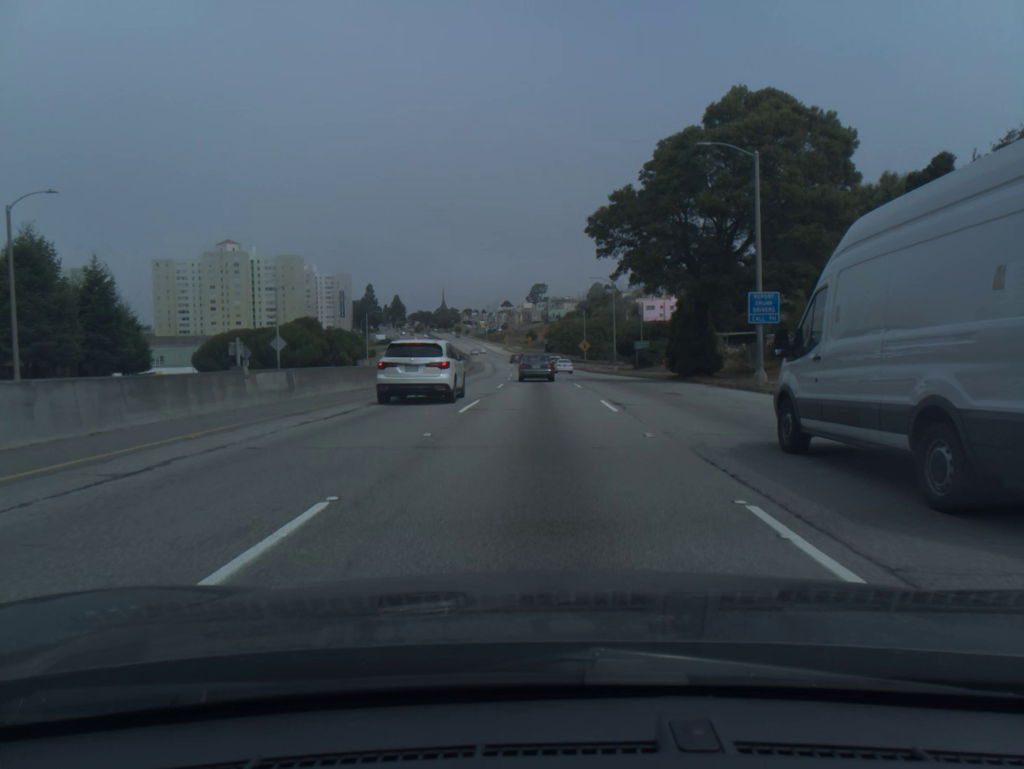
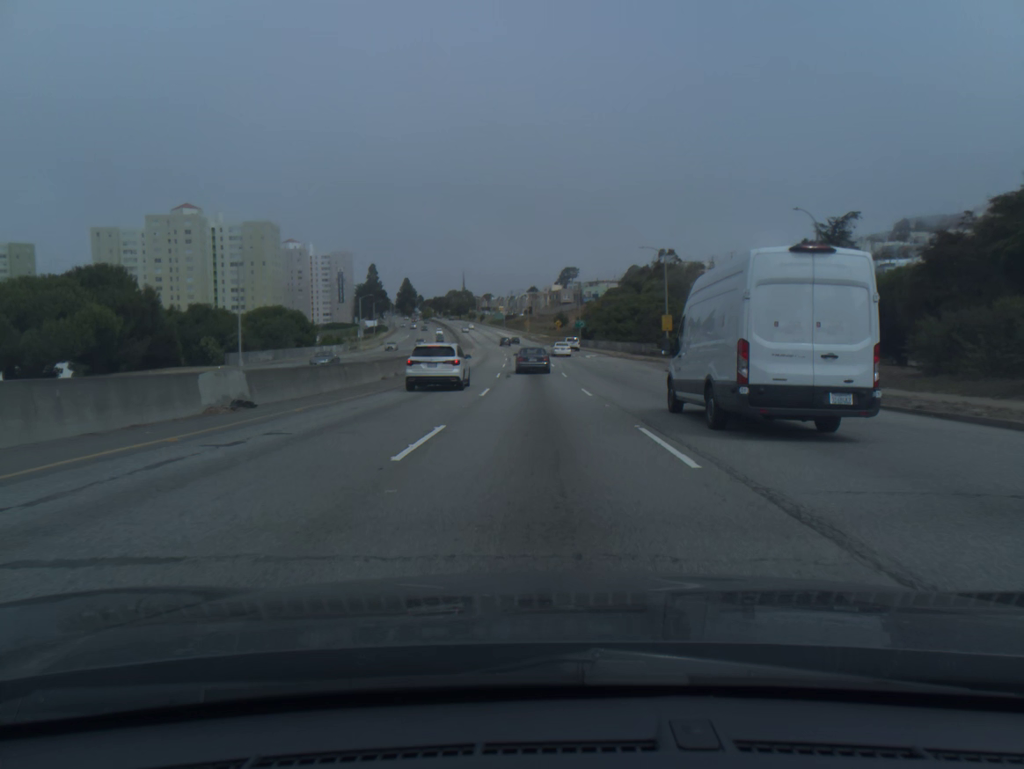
(-0.9, +67.3) m; -2°
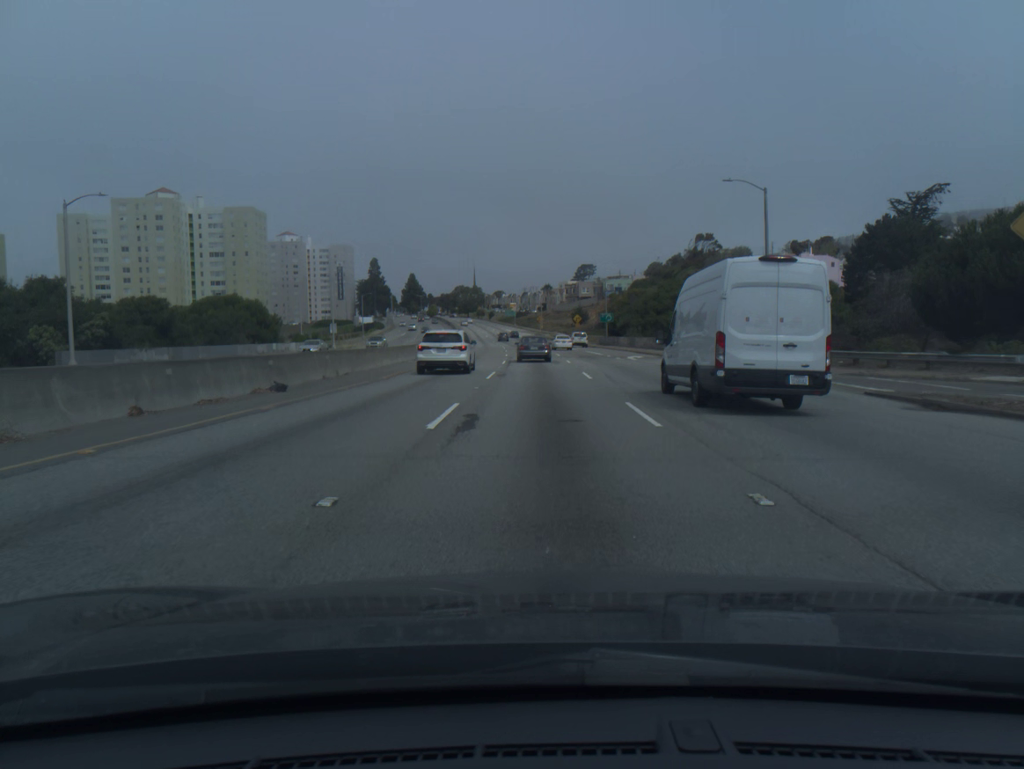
(-0.3, +26.8) m; -1°
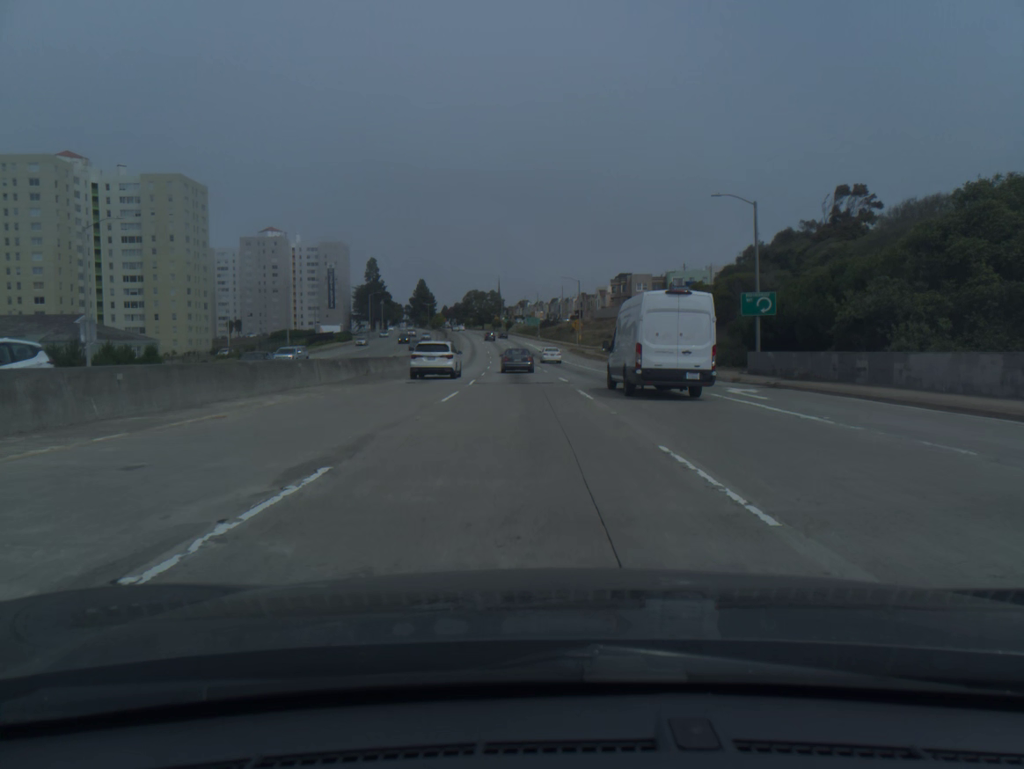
(-0.9, +66.5) m; -2°
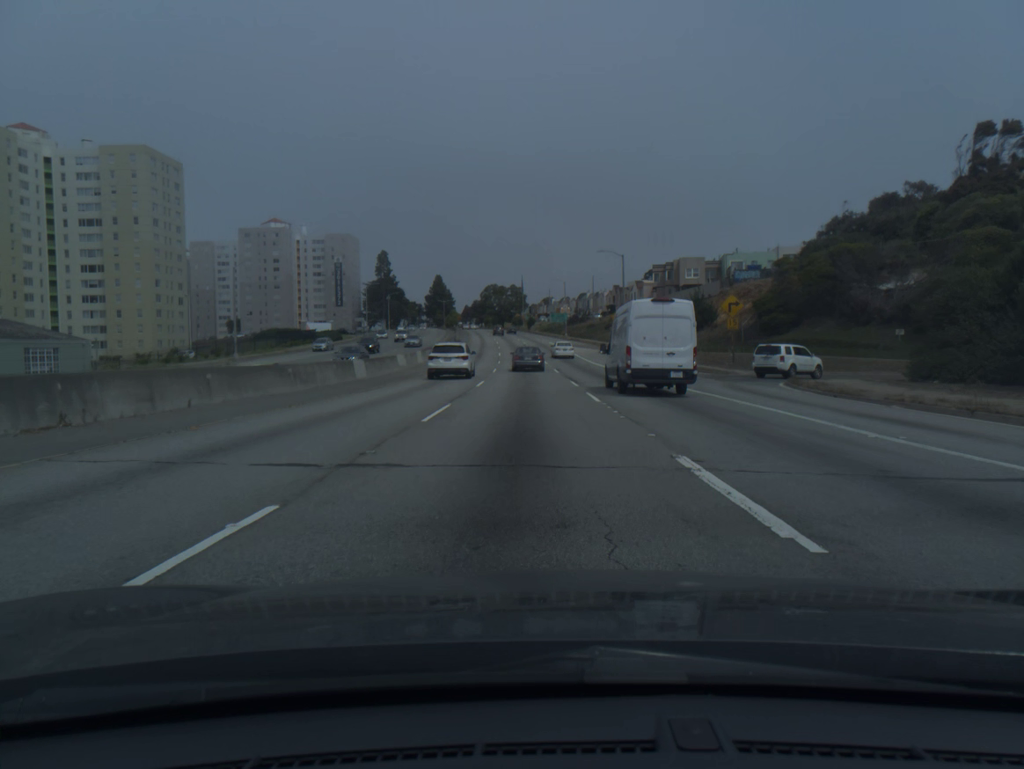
(-0.4, +26.3) m; -2°
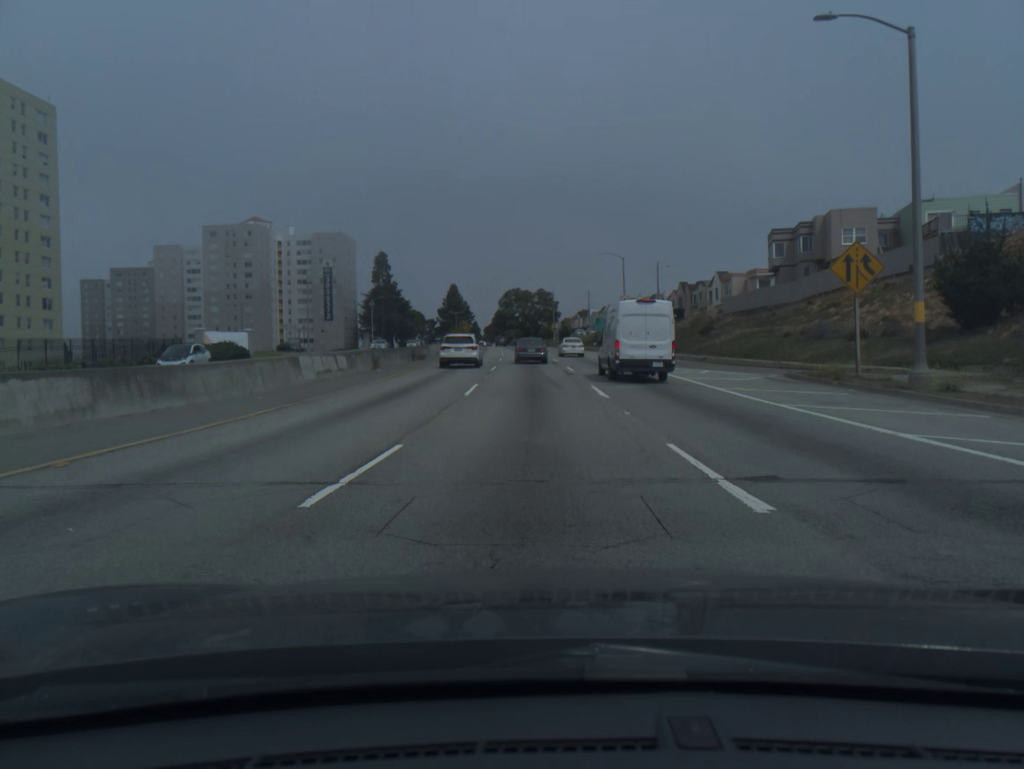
(-0.9, +52.4) m; -2°
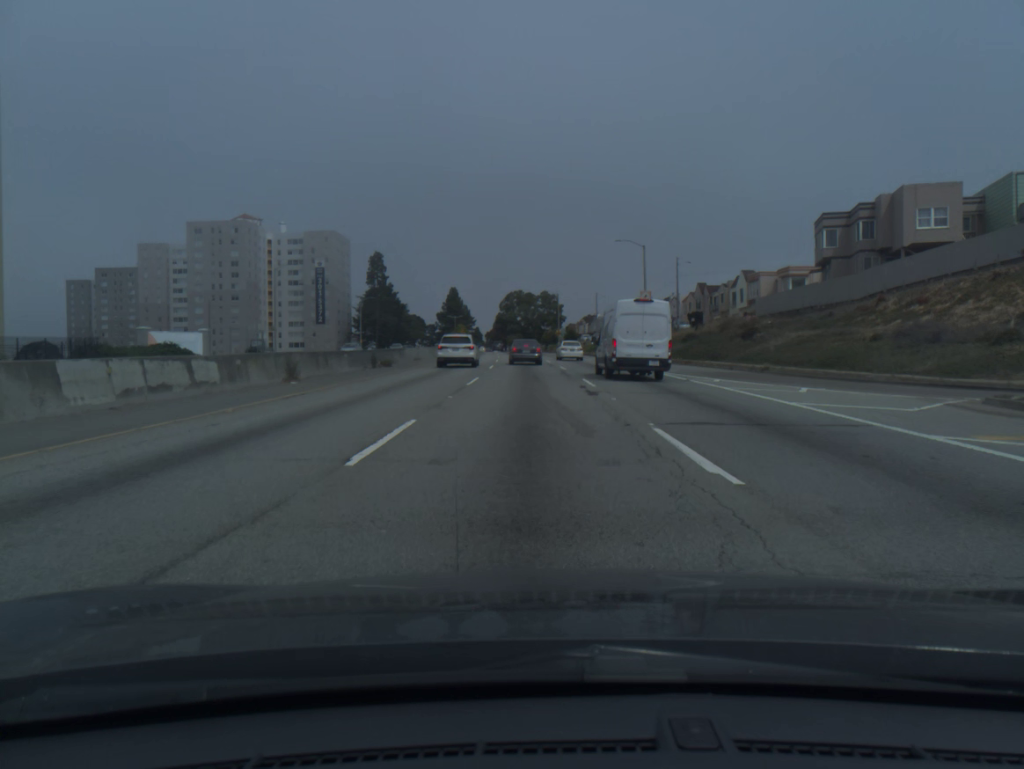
(0.0, +13.0) m; 0°
